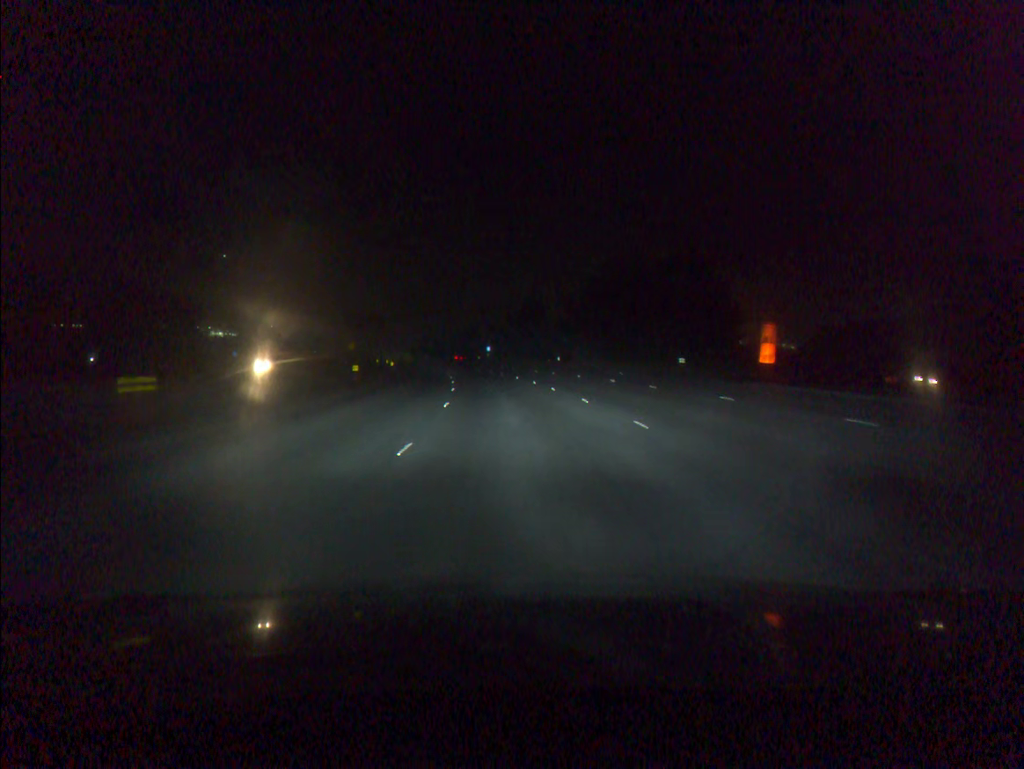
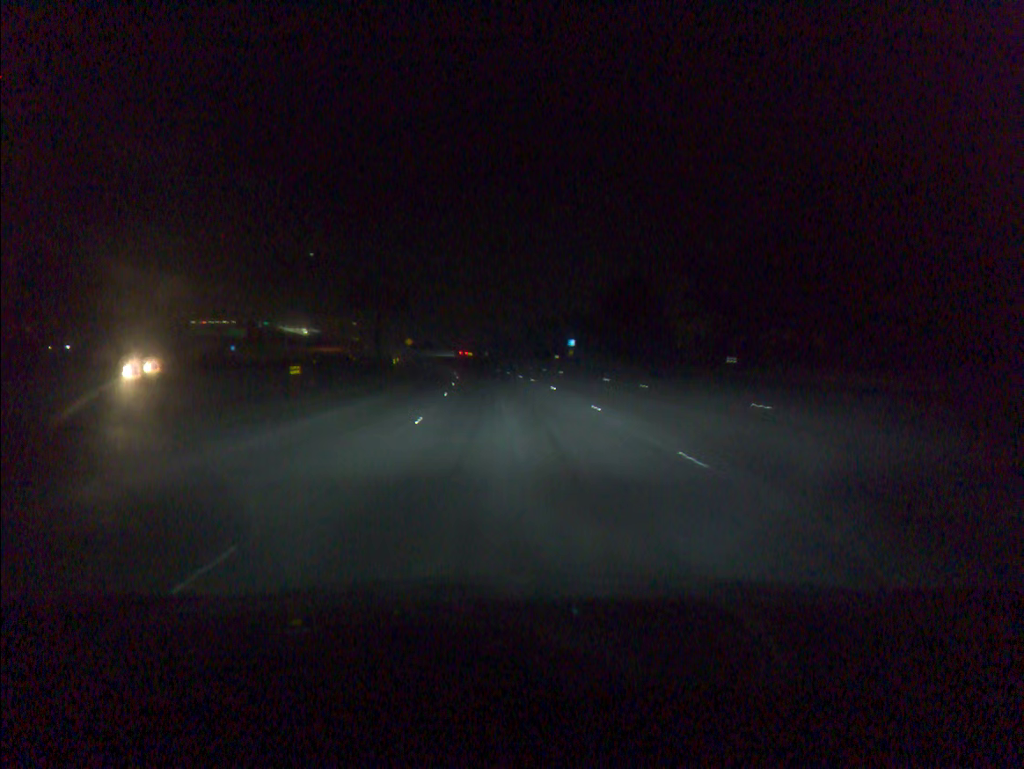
(-2.0, +47.6) m; -6°
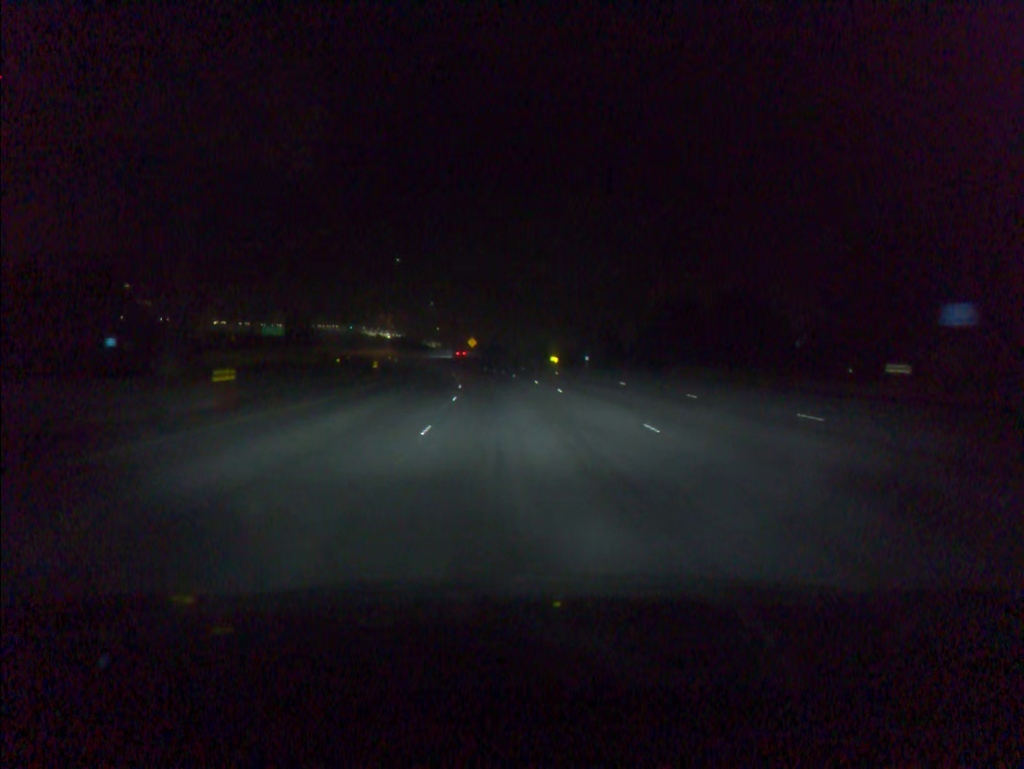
(-4.0, +63.3) m; -6°
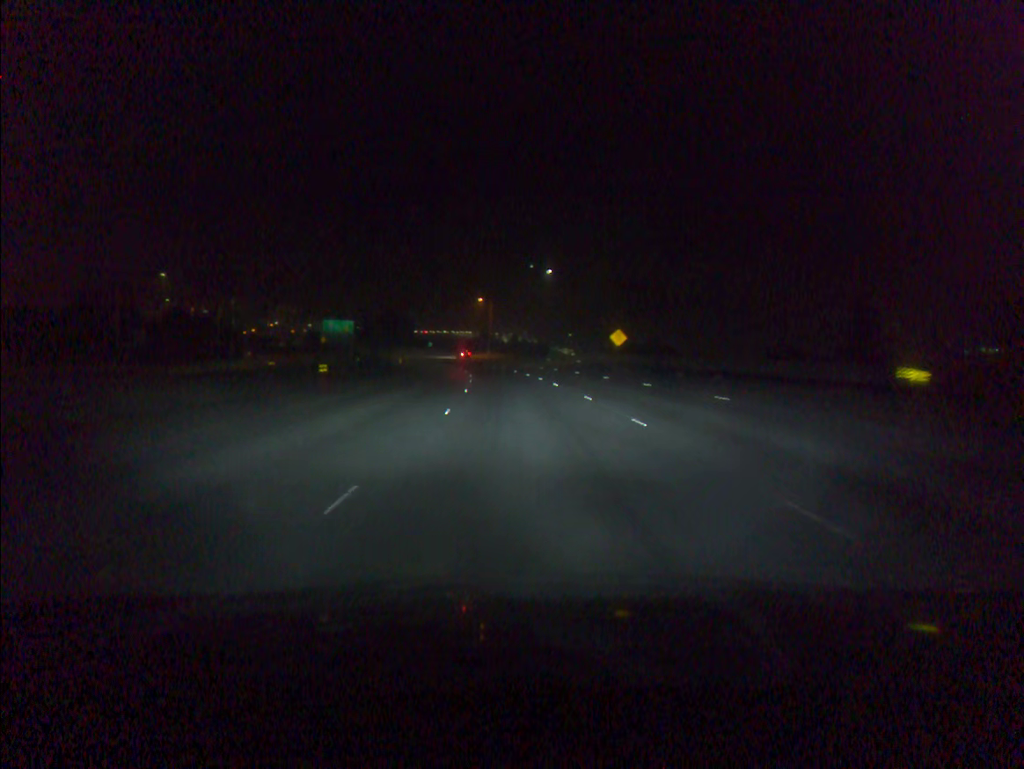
(-6.0, +78.8) m; -10°
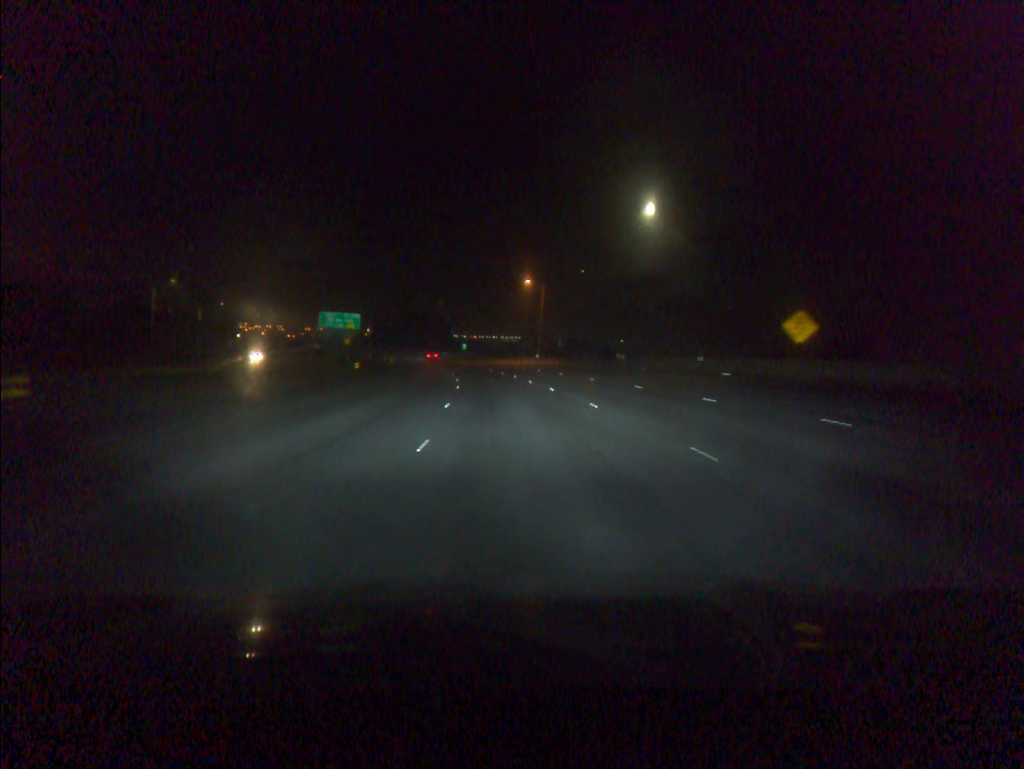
(-1.7, +47.4) m; -4°
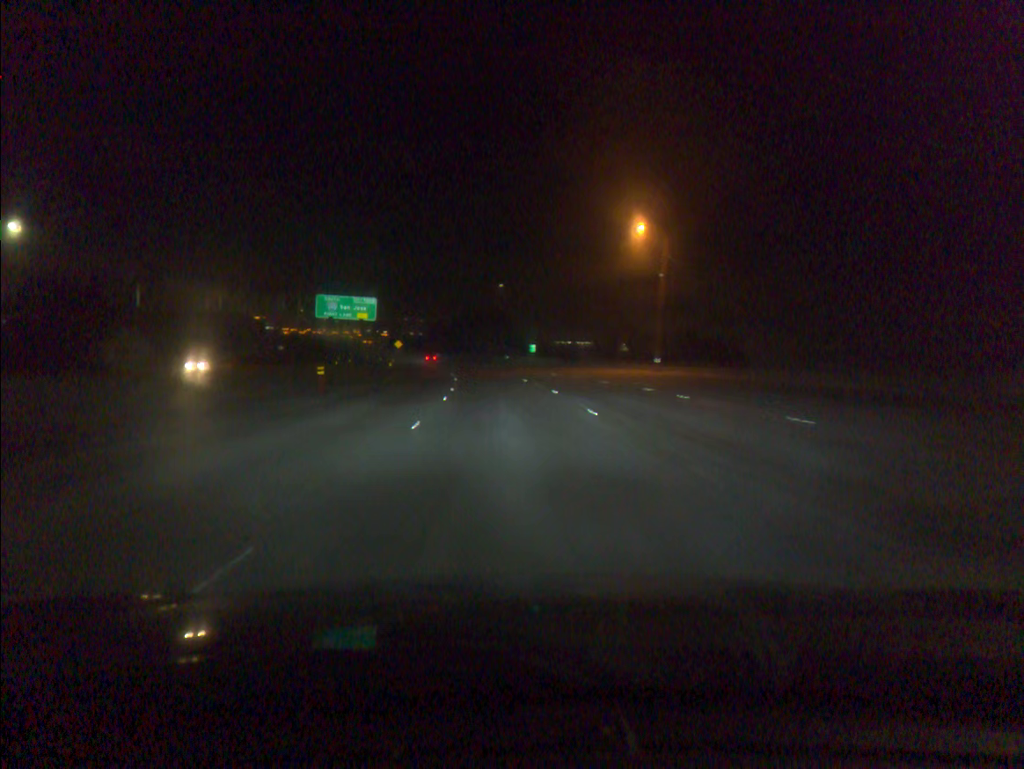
(-2.1, +47.5) m; -6°
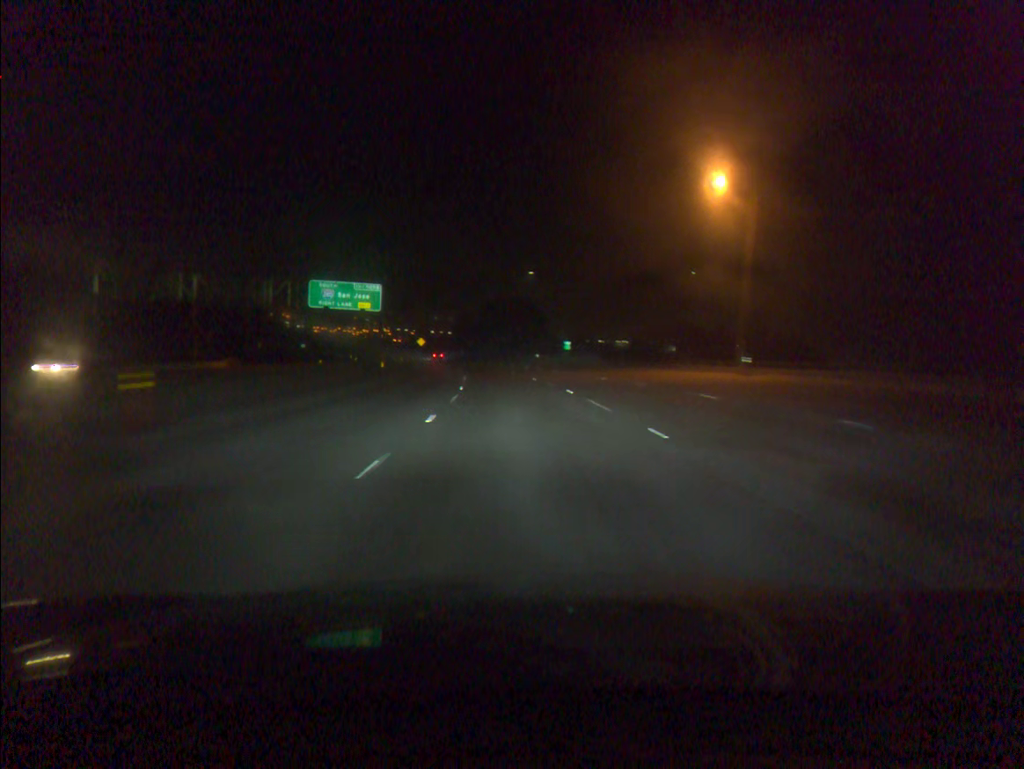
(-0.3, +15.9) m; -2°
